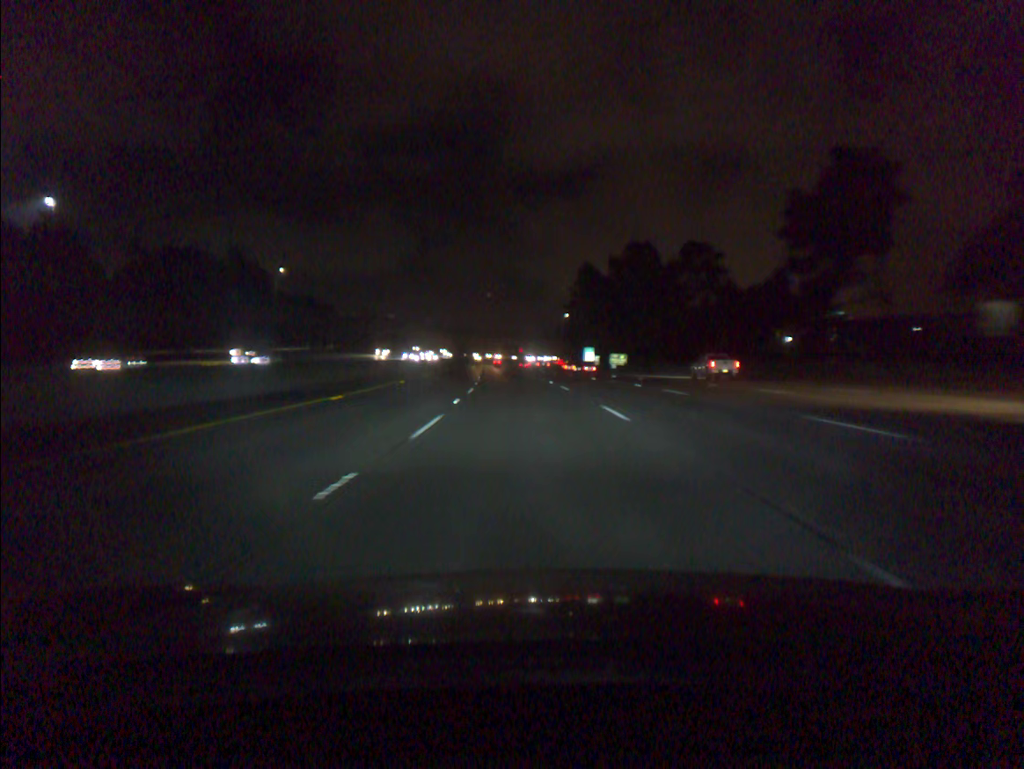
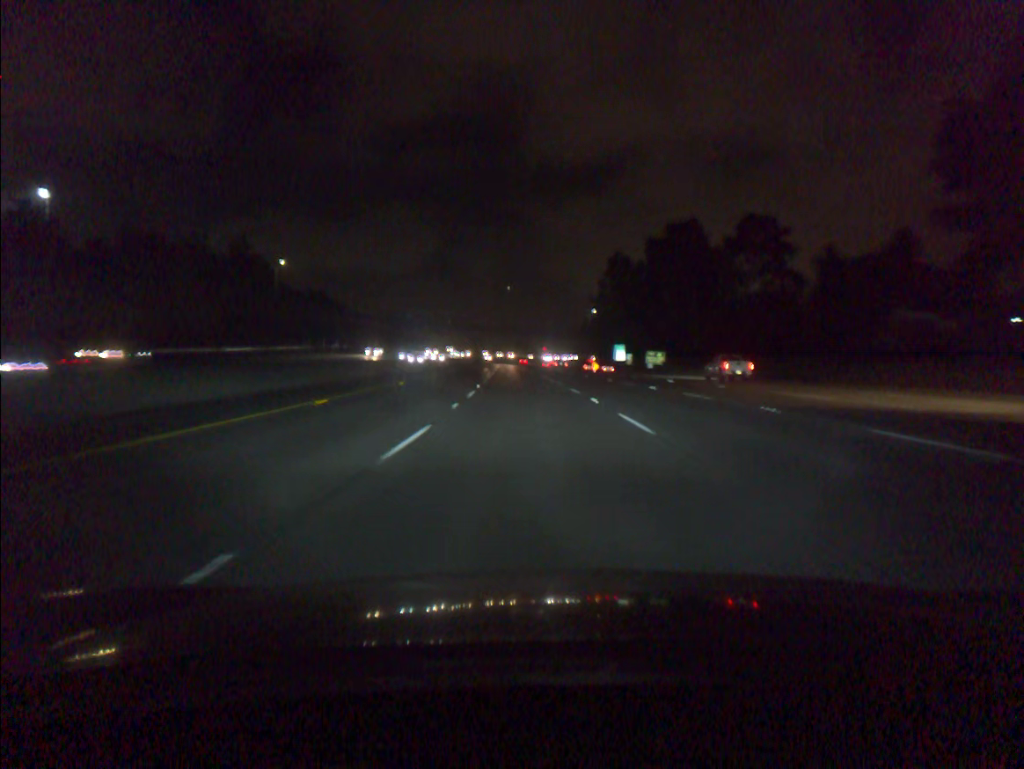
(-0.3, +17.1) m; -2°
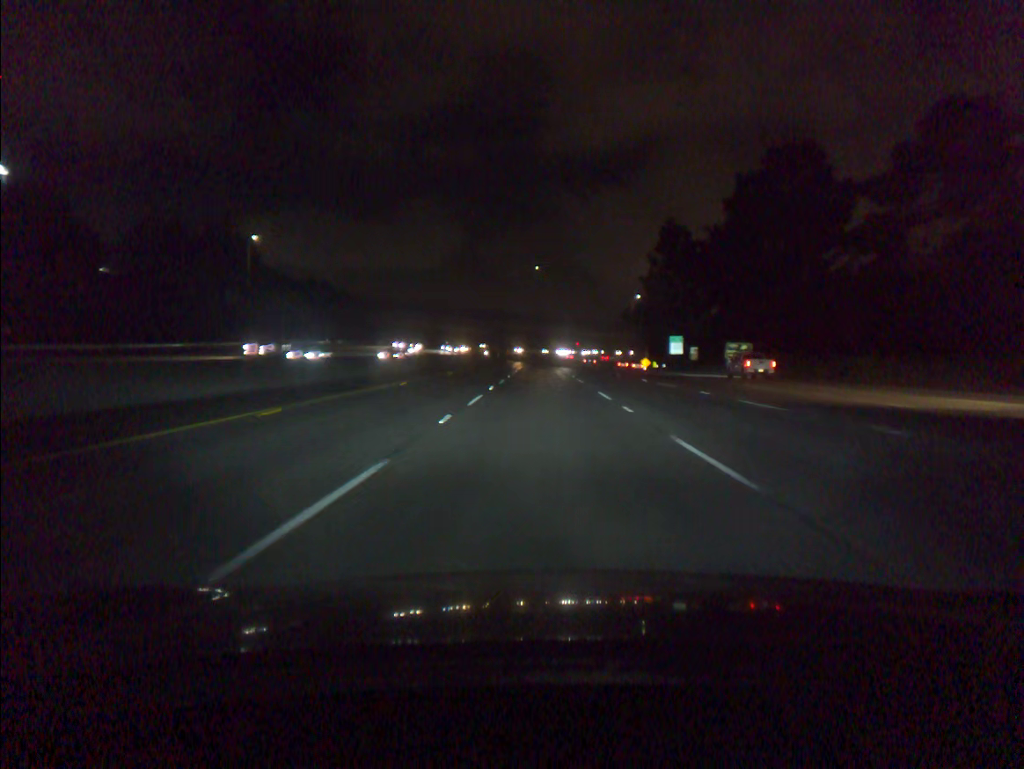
(-0.8, +34.3) m; -2°
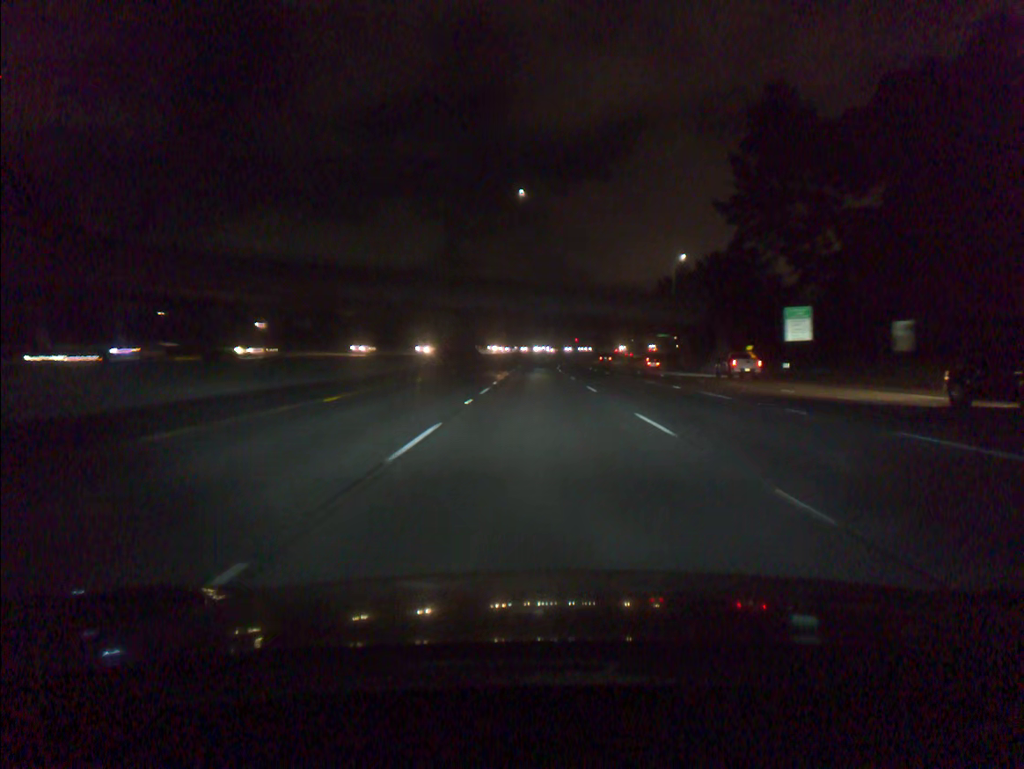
(0.0, +68.4) m; 0°
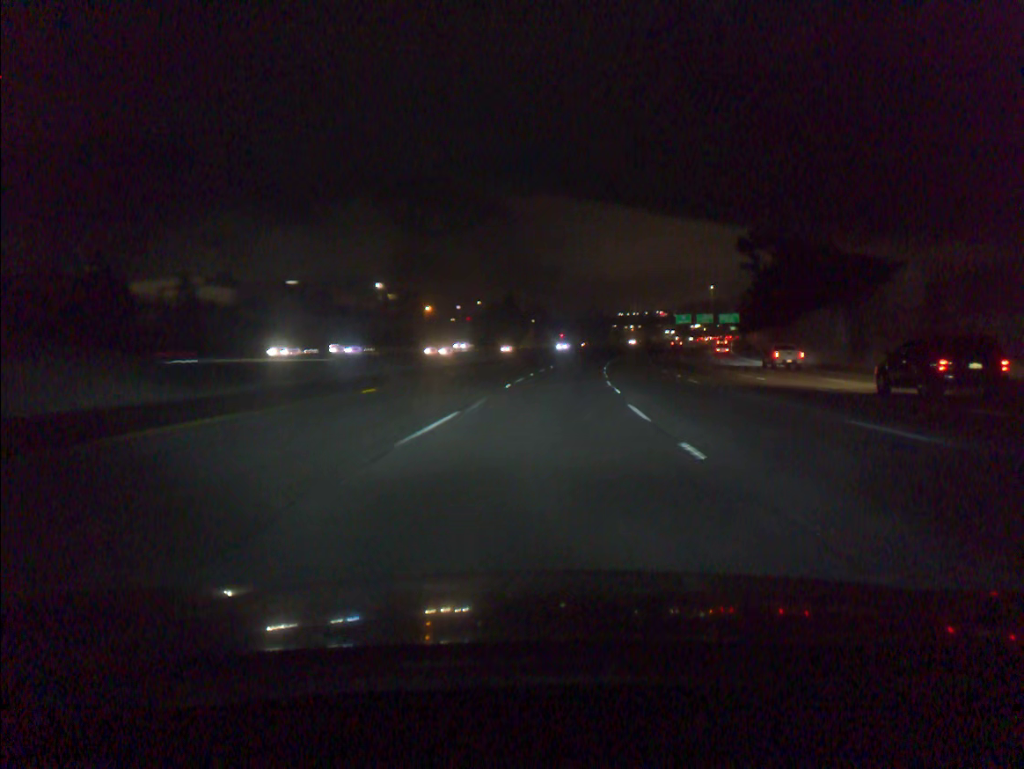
(+0.2, +85.0) m; +2°
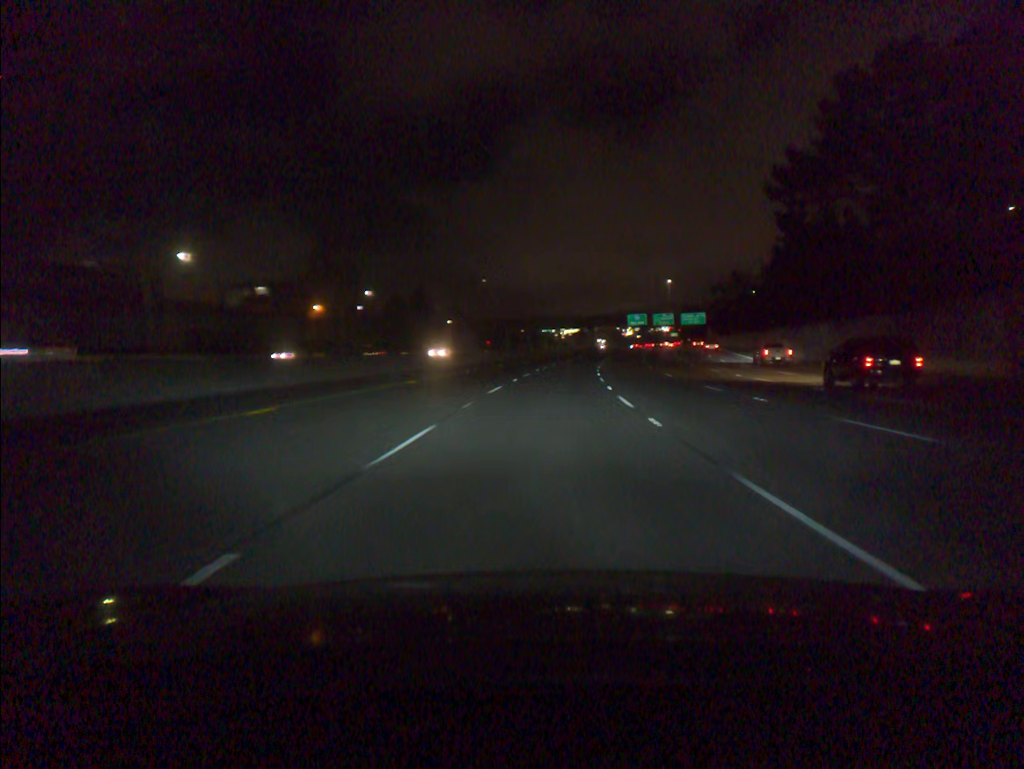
(+2.2, +50.7) m; +5°
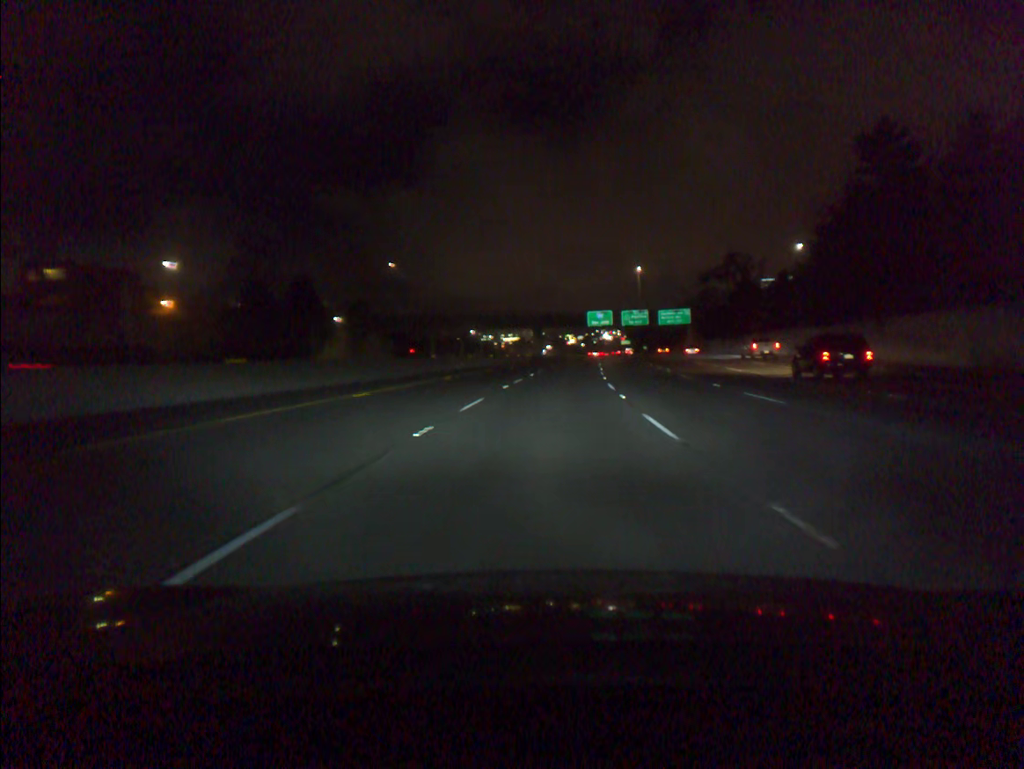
(+2.0, +50.5) m; +4°
